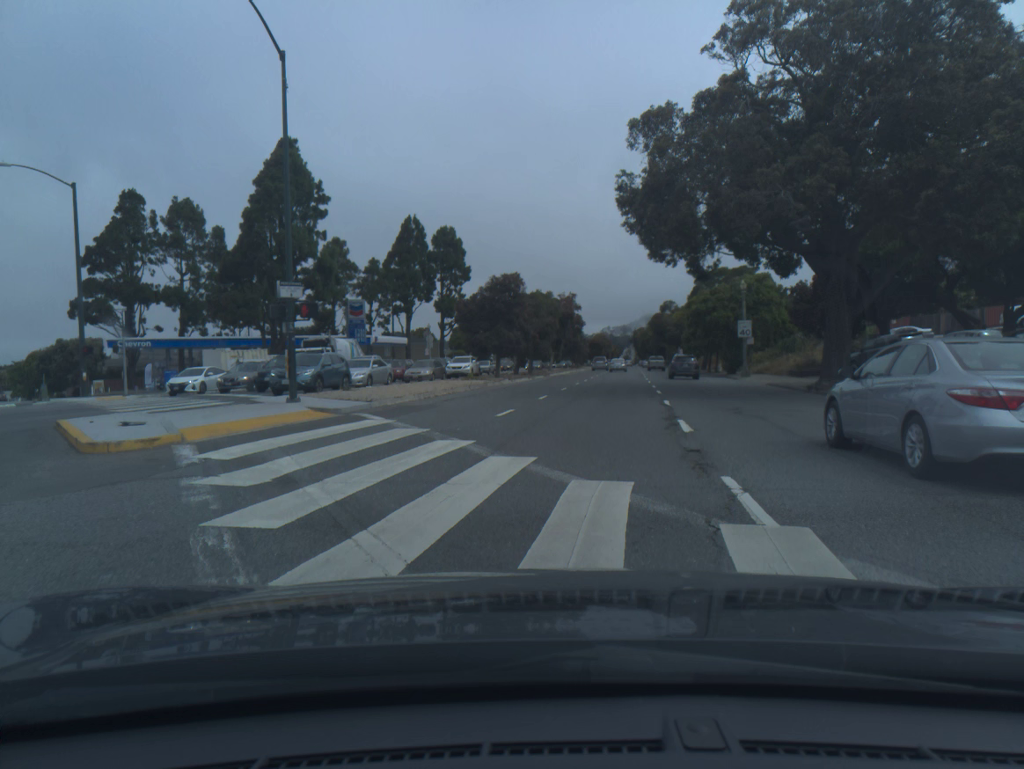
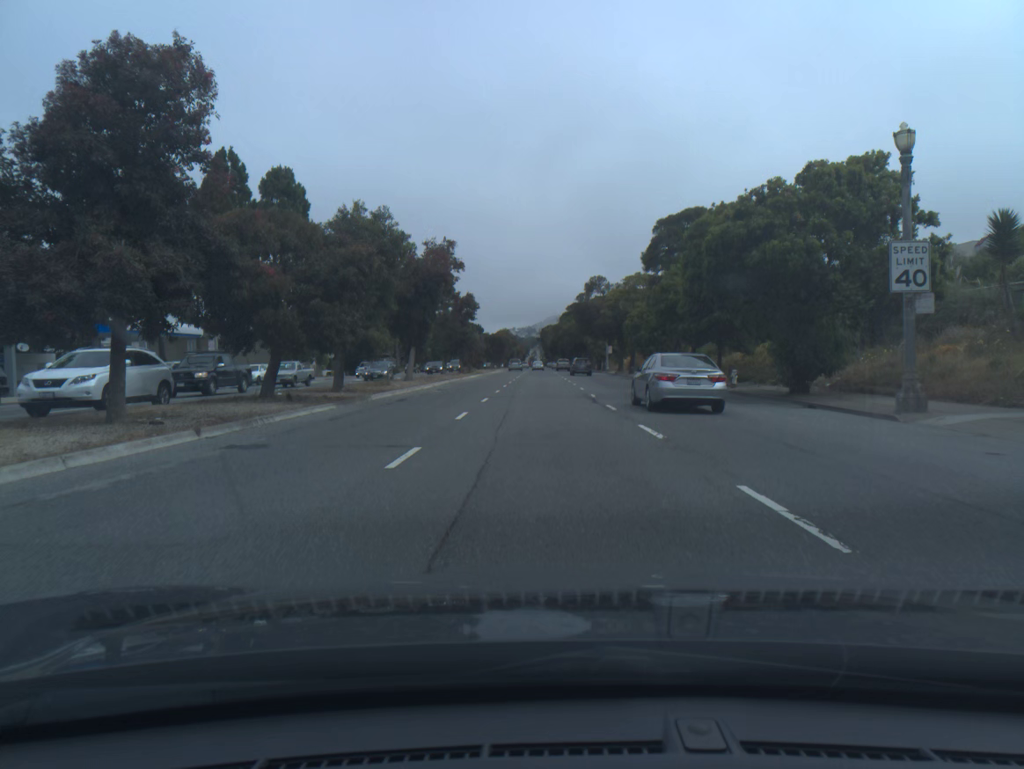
(+2.7, +36.6) m; +6°
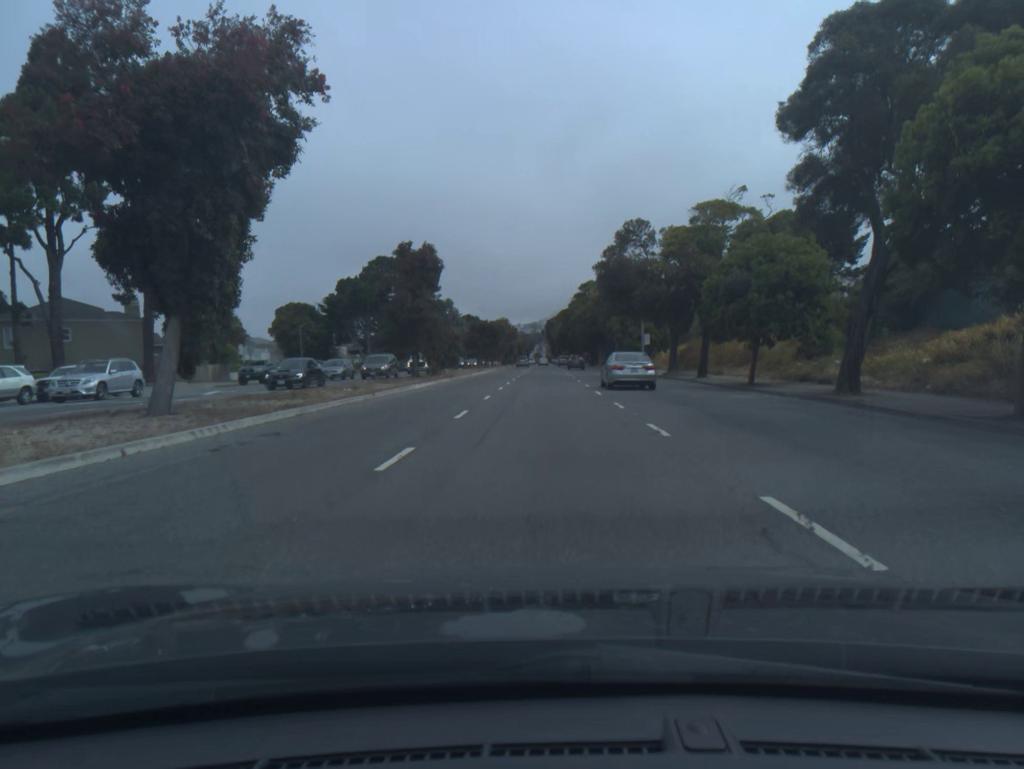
(-0.1, +29.9) m; 0°
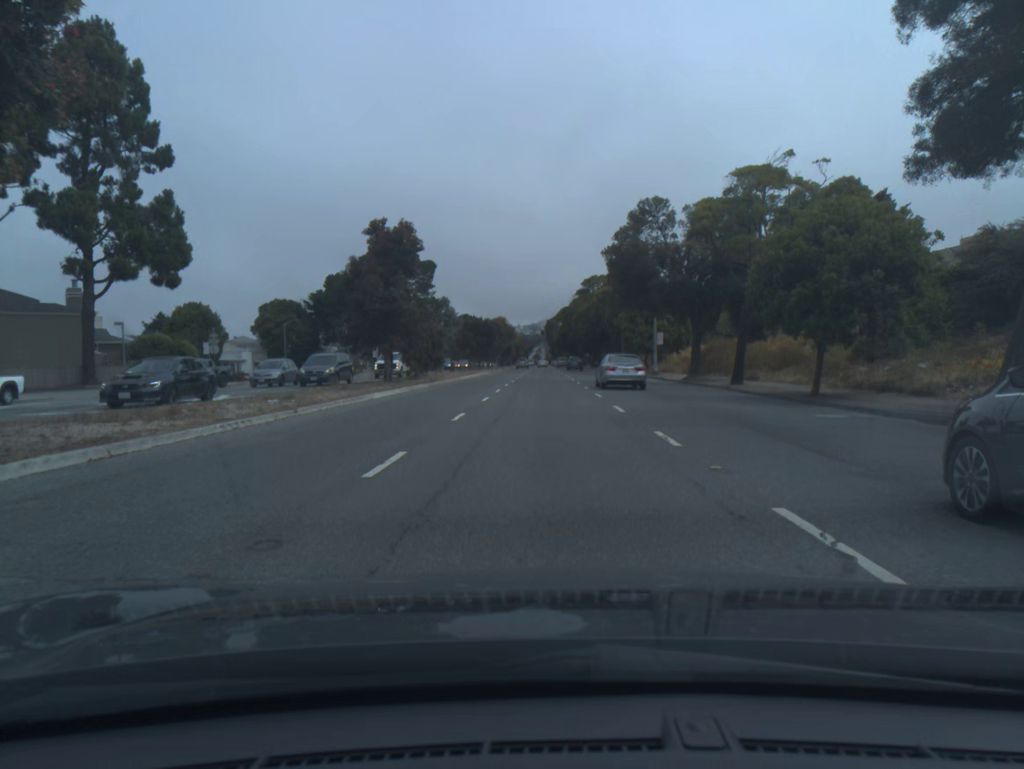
(0.0, +7.8) m; 0°
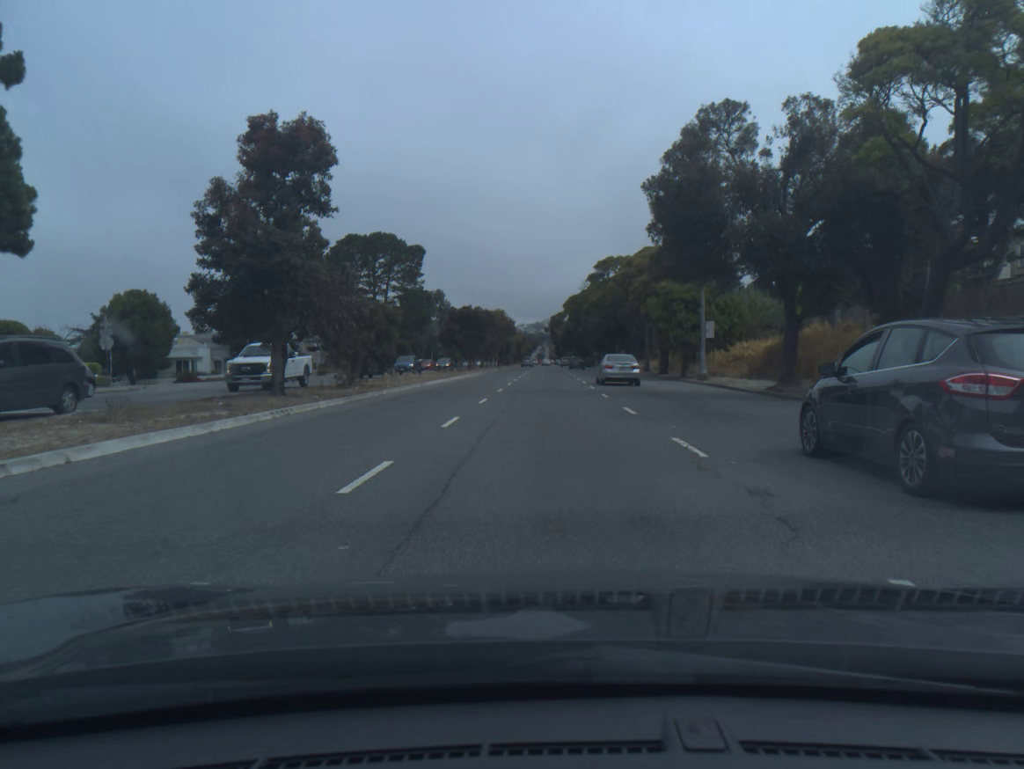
(0.0, +16.1) m; 0°
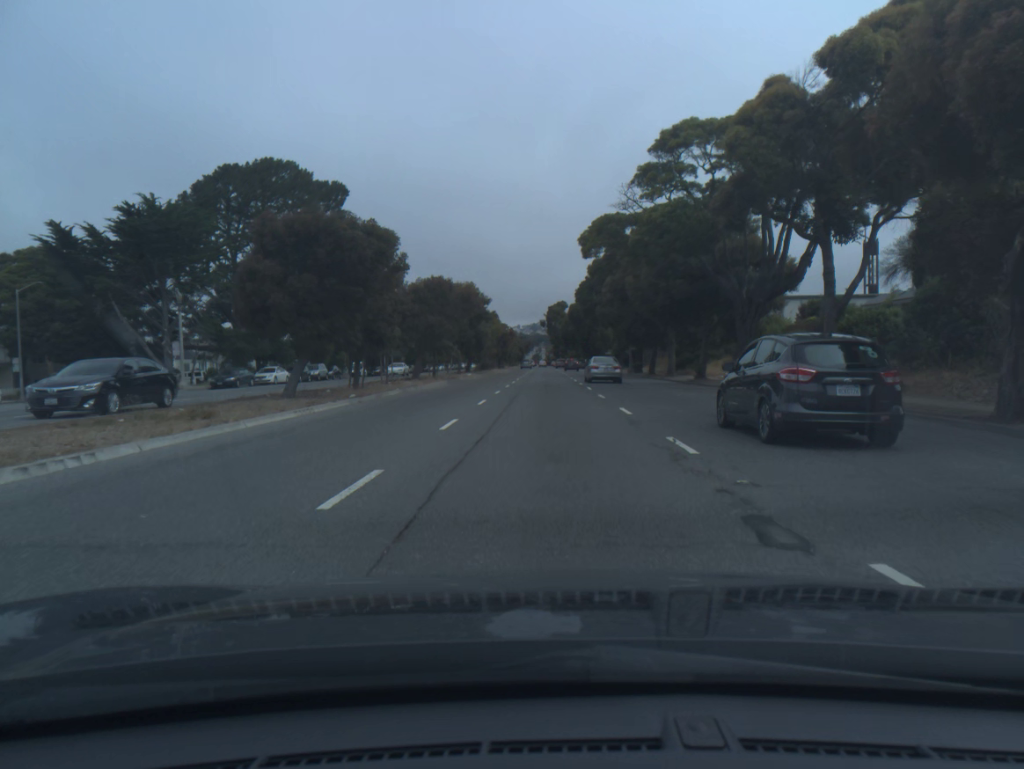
(+0.1, +44.0) m; 0°
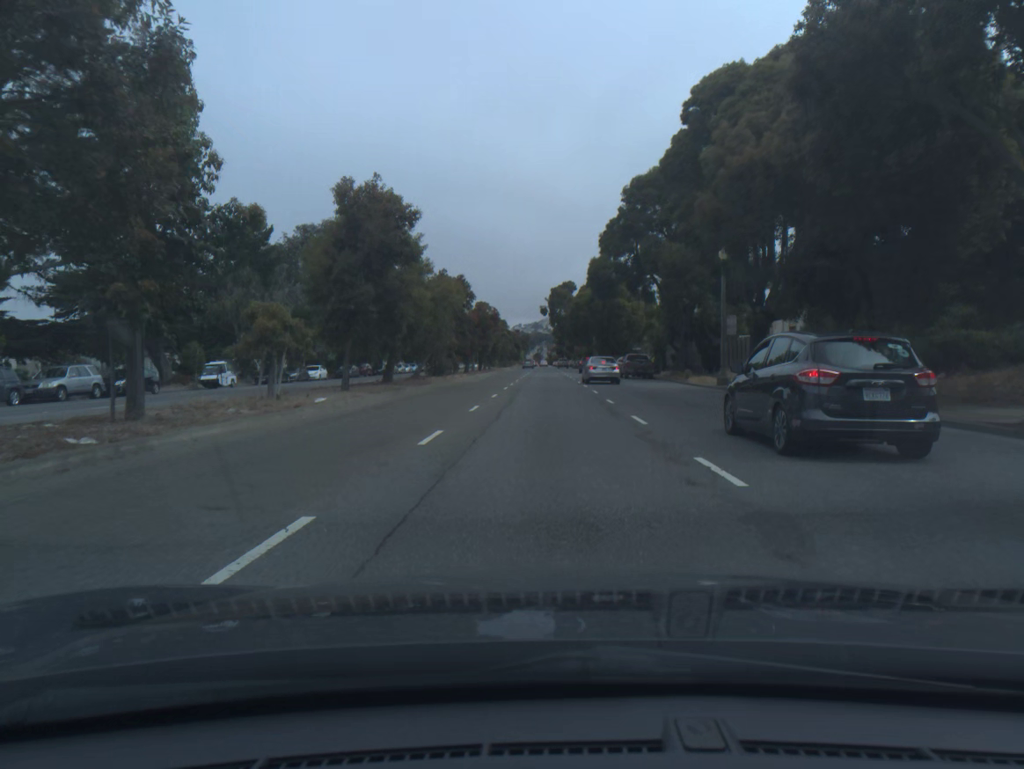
(-0.1, +39.5) m; 0°
